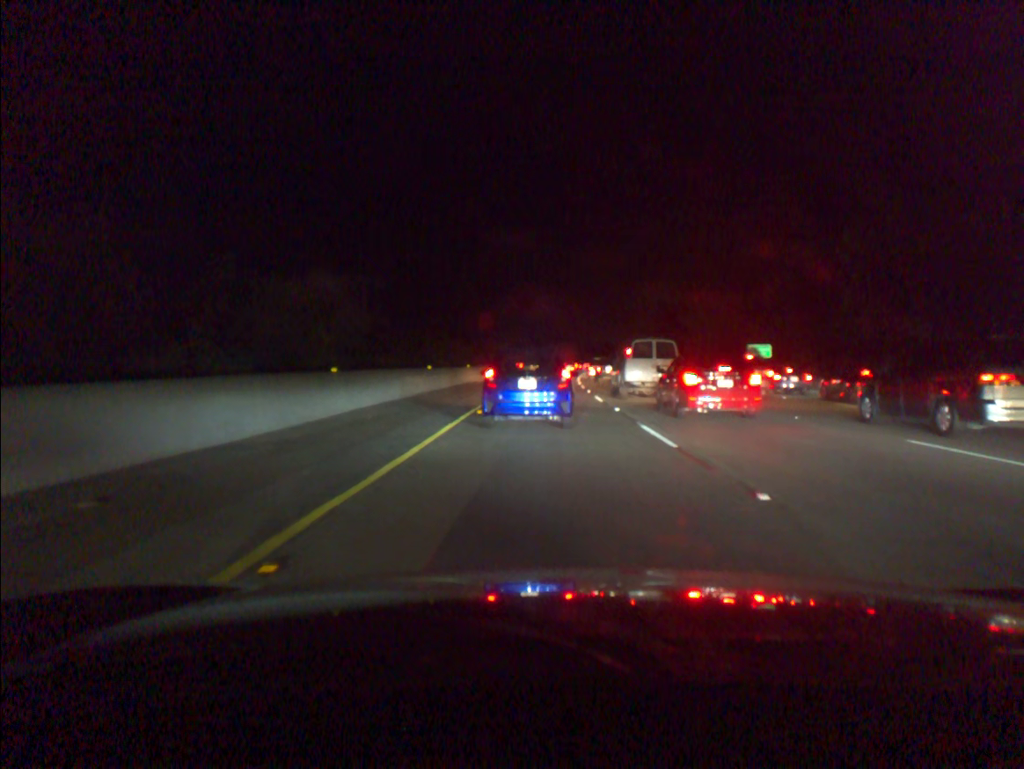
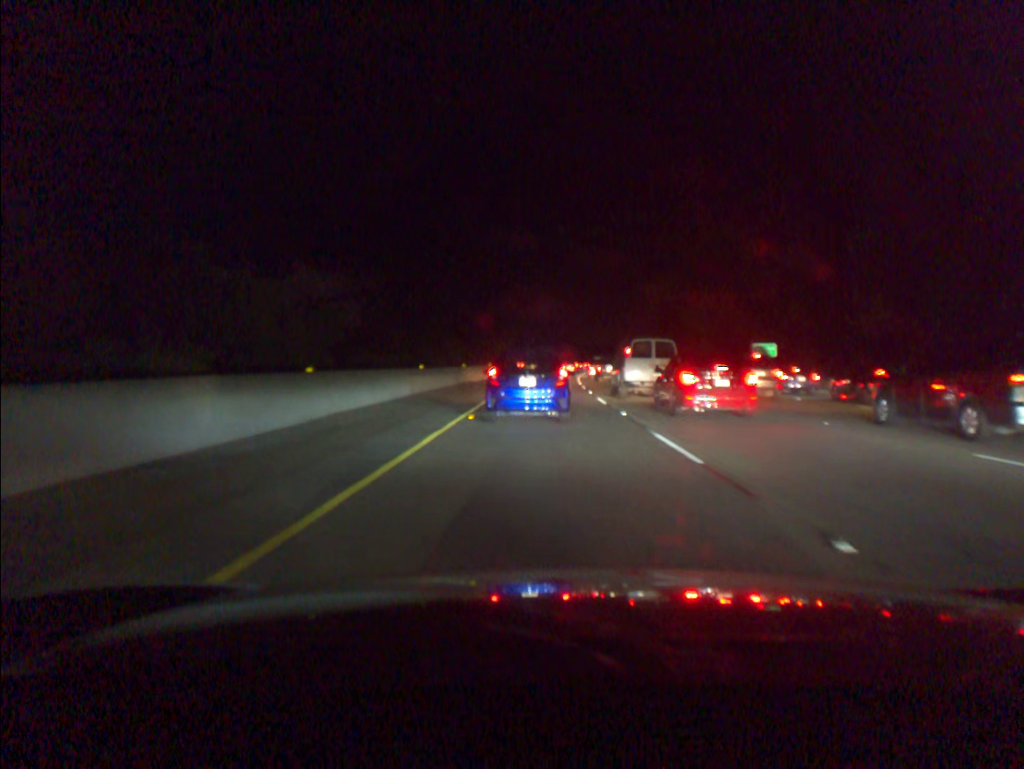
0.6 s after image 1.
(0.0, +1.8) m; 0°
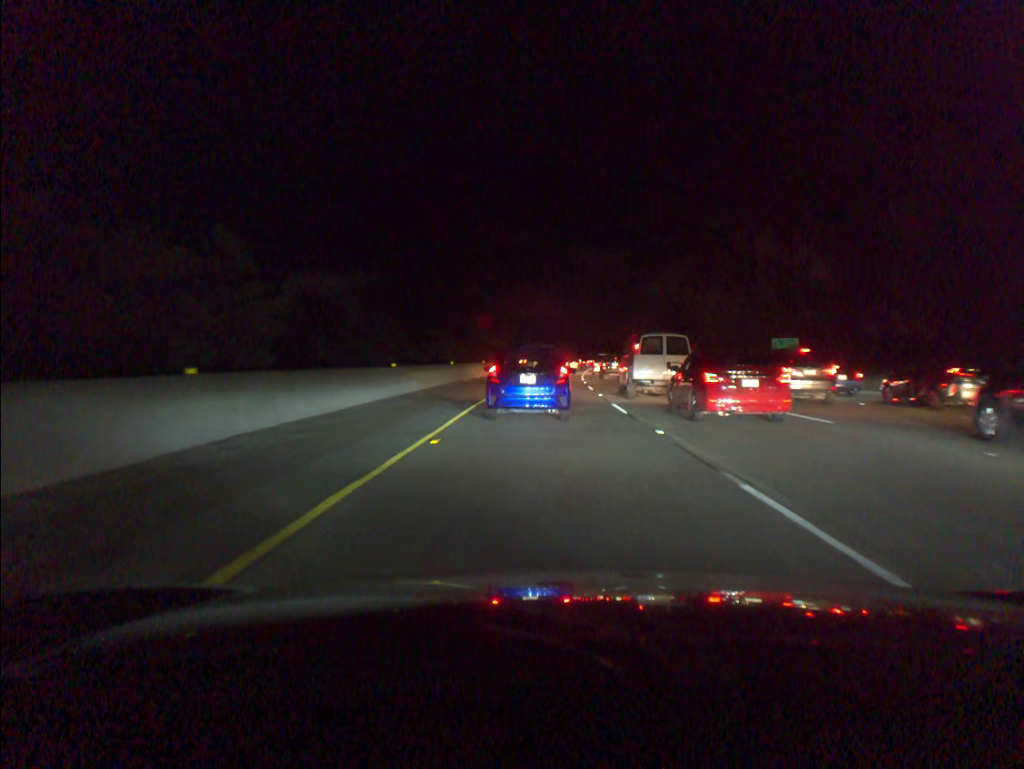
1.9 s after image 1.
(0.0, +5.6) m; -1°
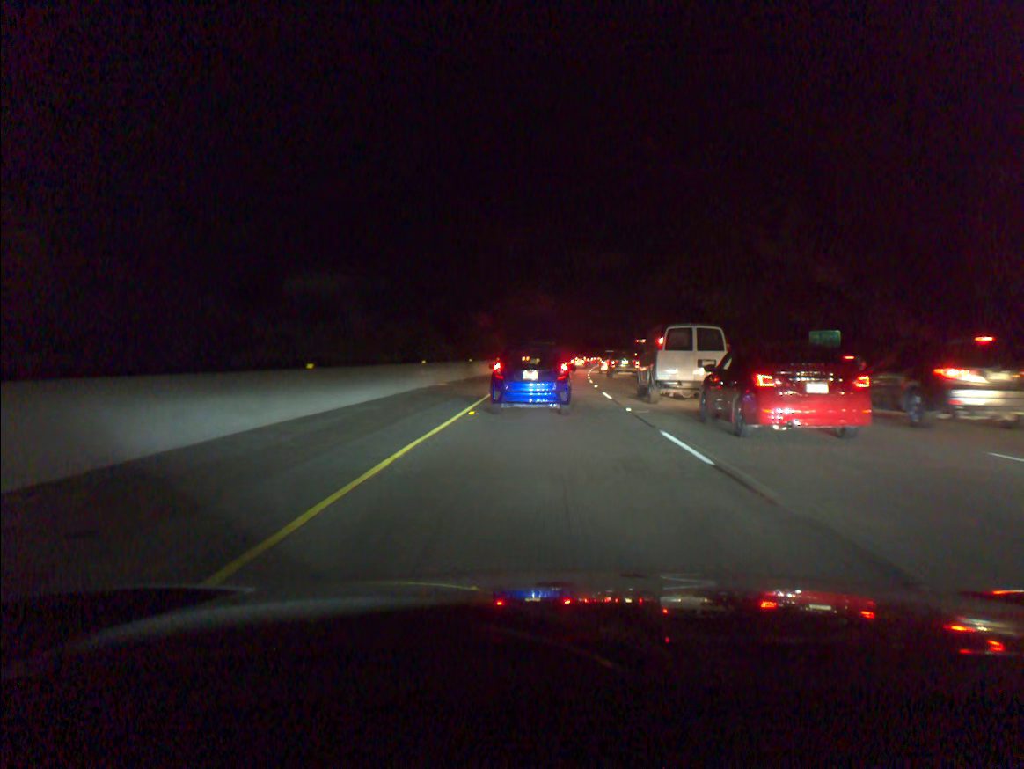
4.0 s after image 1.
(+0.1, +9.2) m; +1°
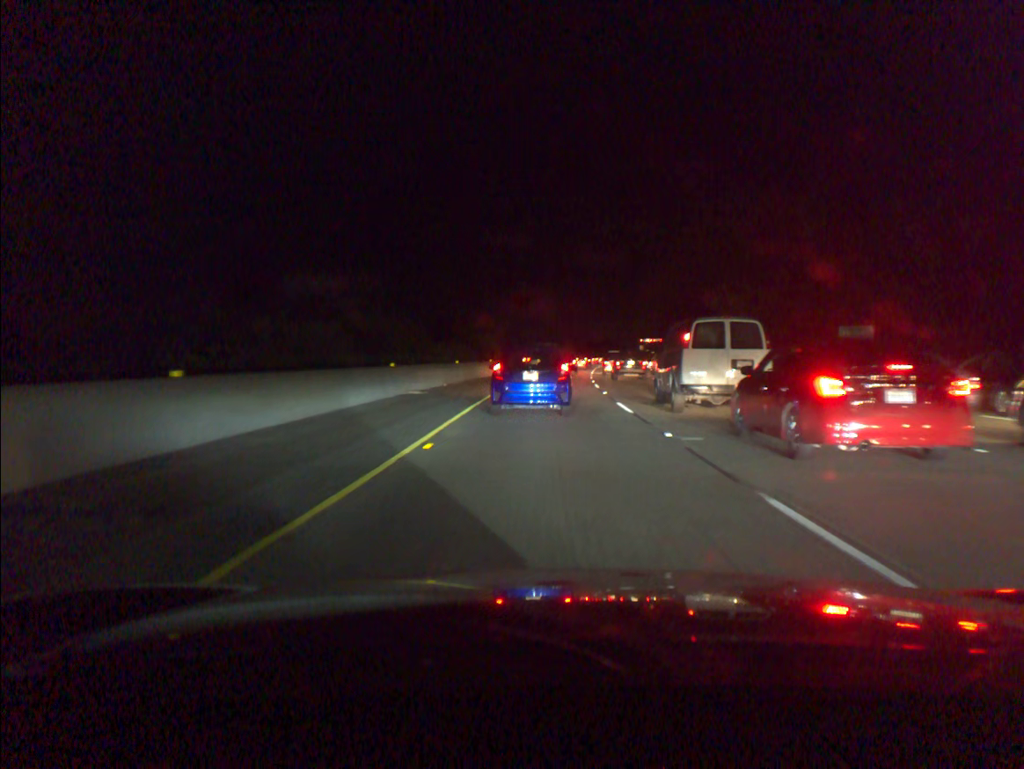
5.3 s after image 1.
(0.0, +6.1) m; 0°
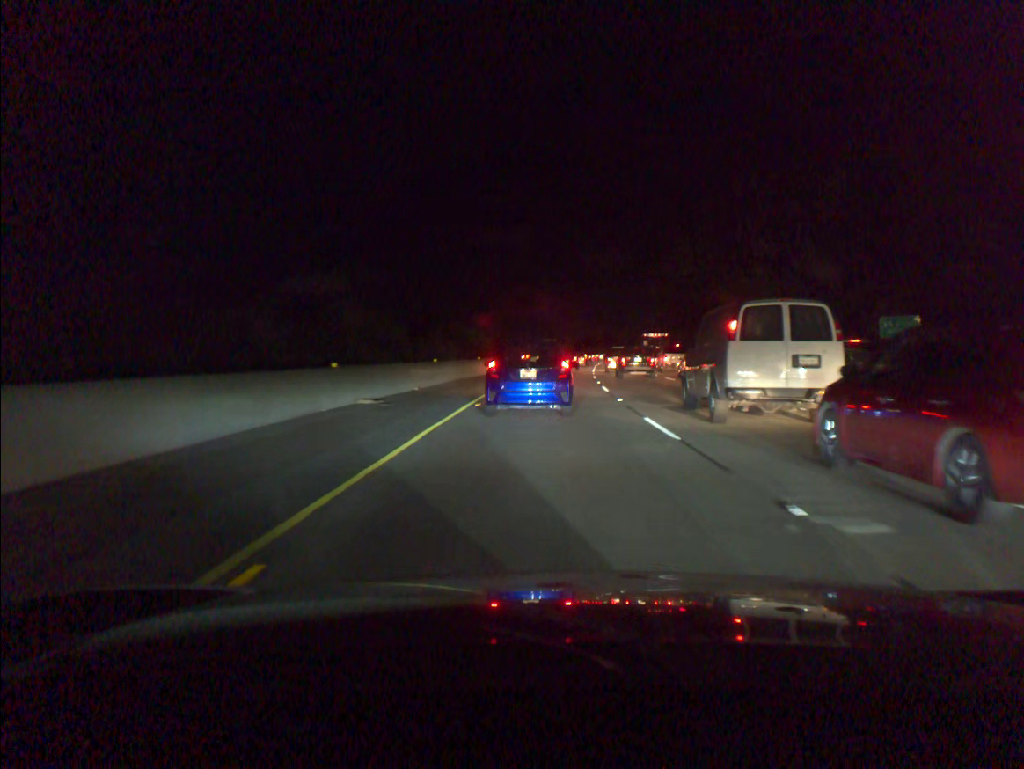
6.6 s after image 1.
(0.0, +6.4) m; 0°
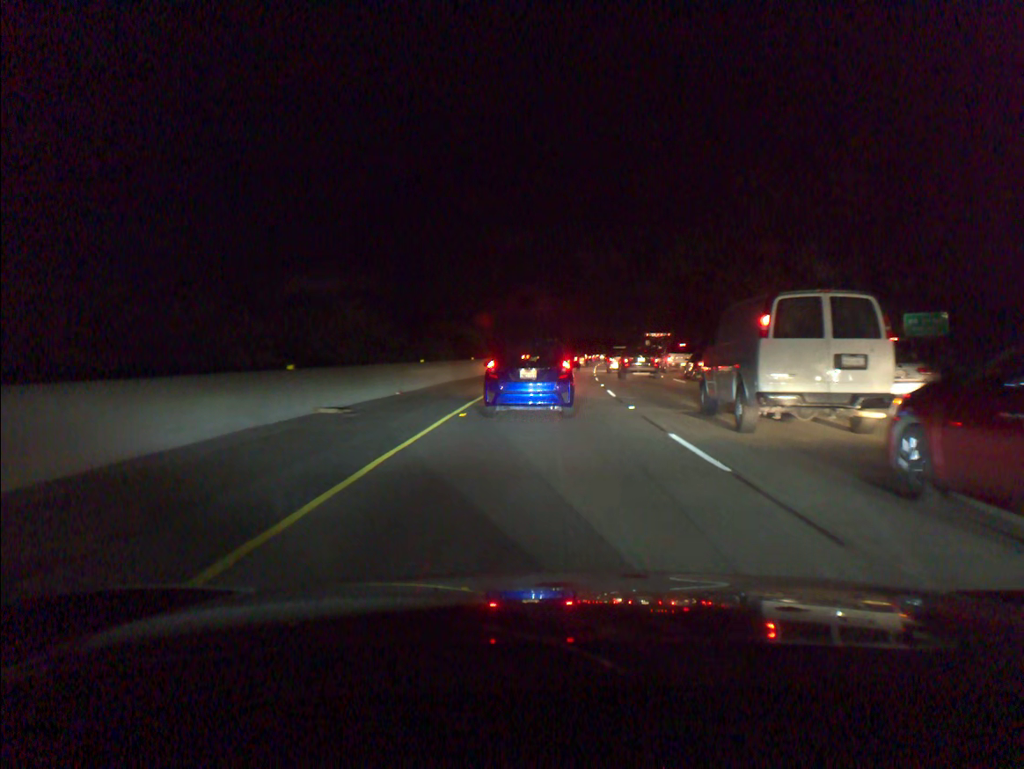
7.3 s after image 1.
(0.0, +3.1) m; 0°
